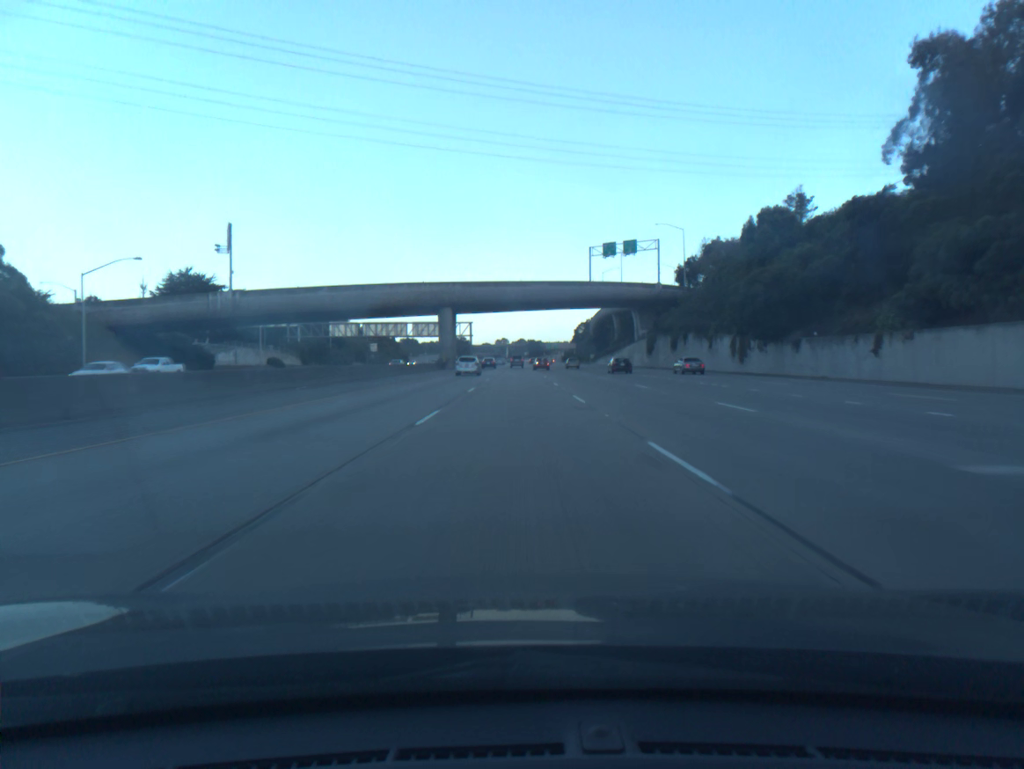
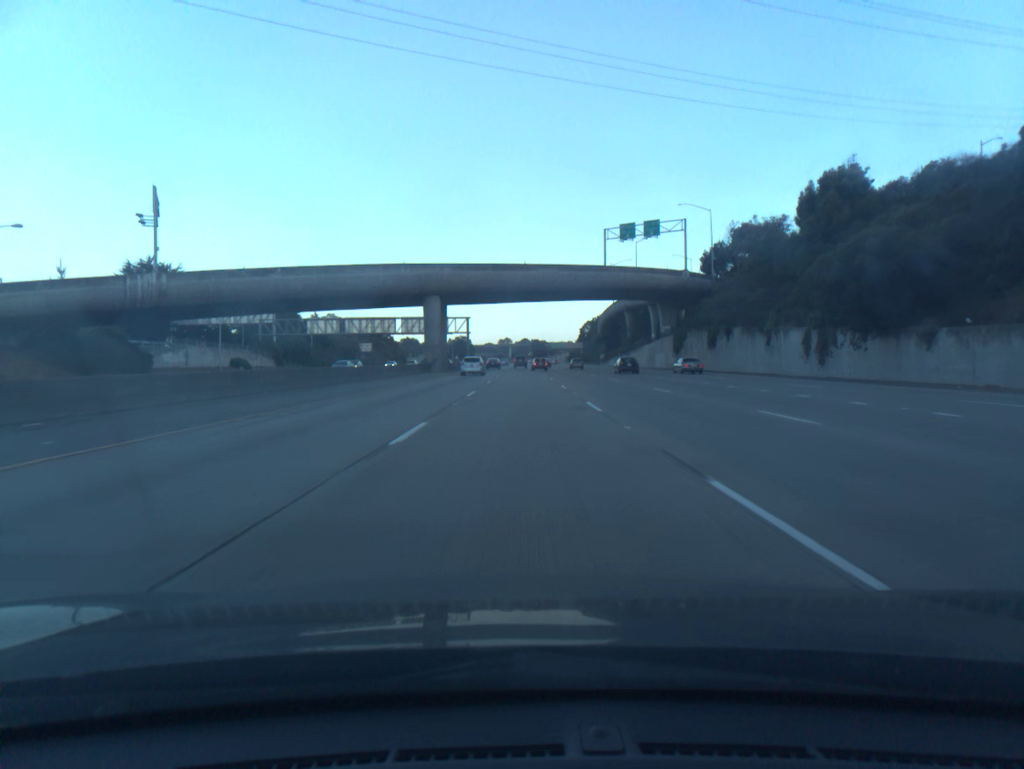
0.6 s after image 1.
(0.0, +18.0) m; 0°
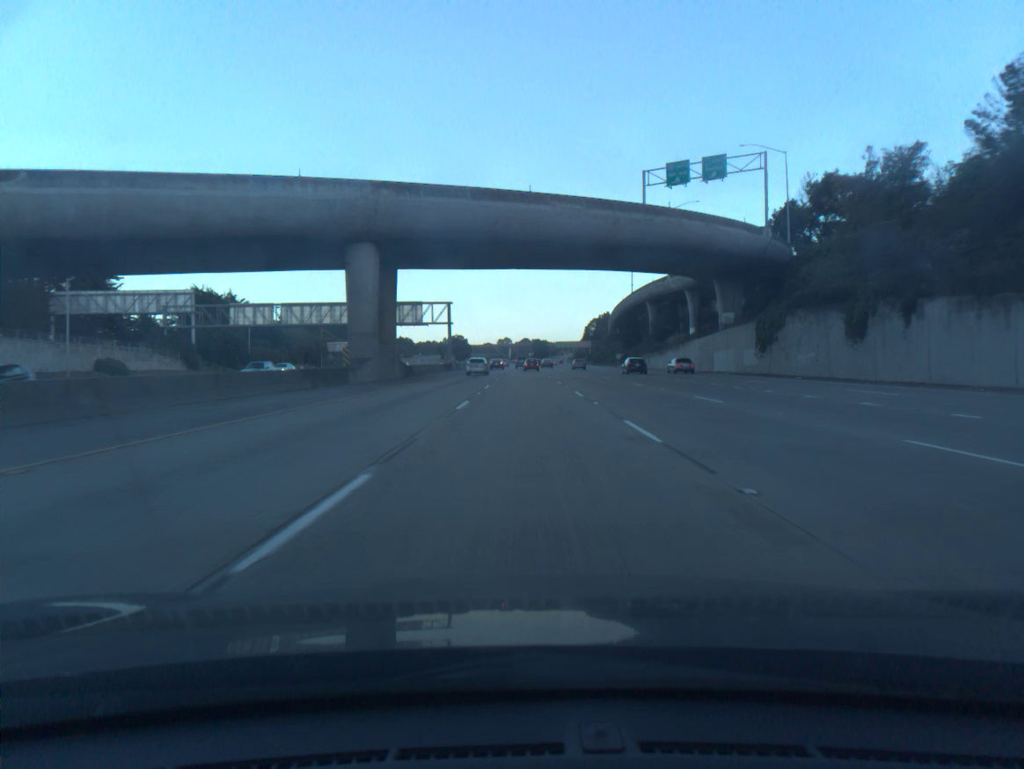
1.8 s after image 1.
(-0.1, +36.1) m; 0°
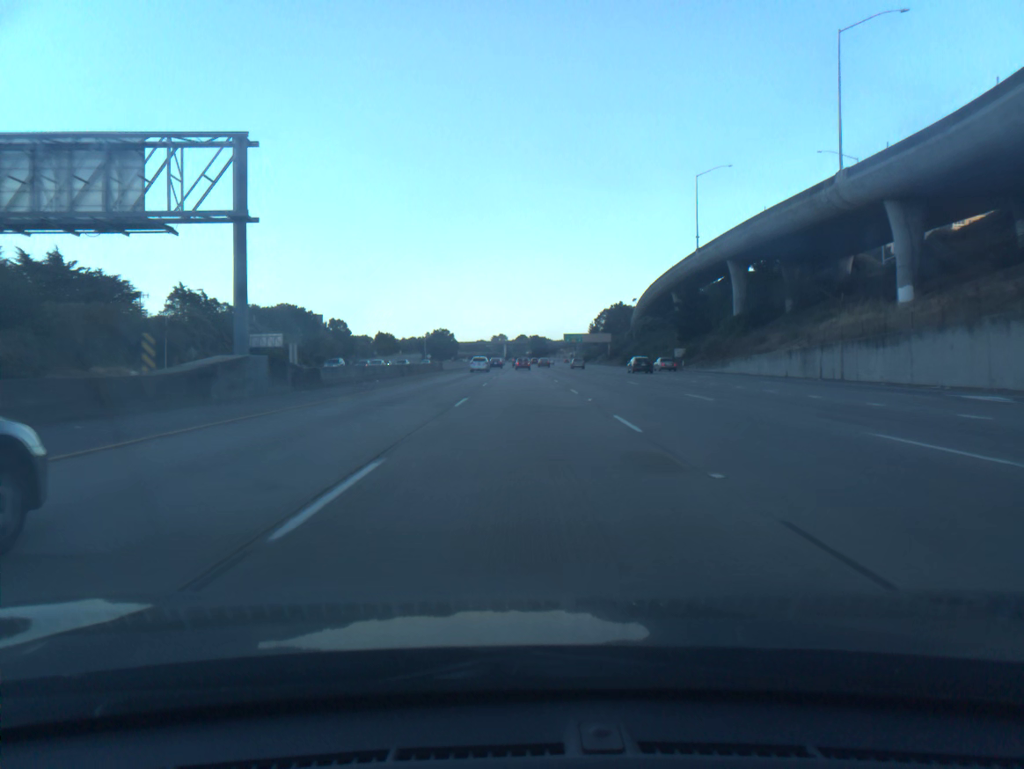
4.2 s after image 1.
(+0.3, +72.2) m; 0°
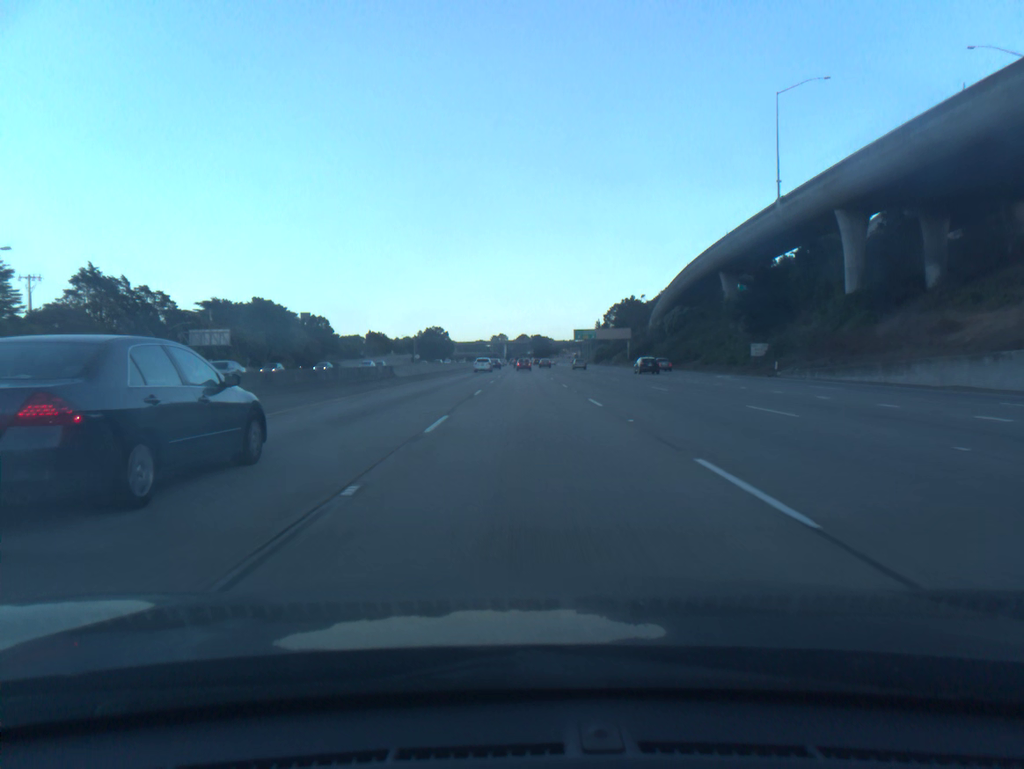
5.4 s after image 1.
(-0.1, +36.3) m; 0°
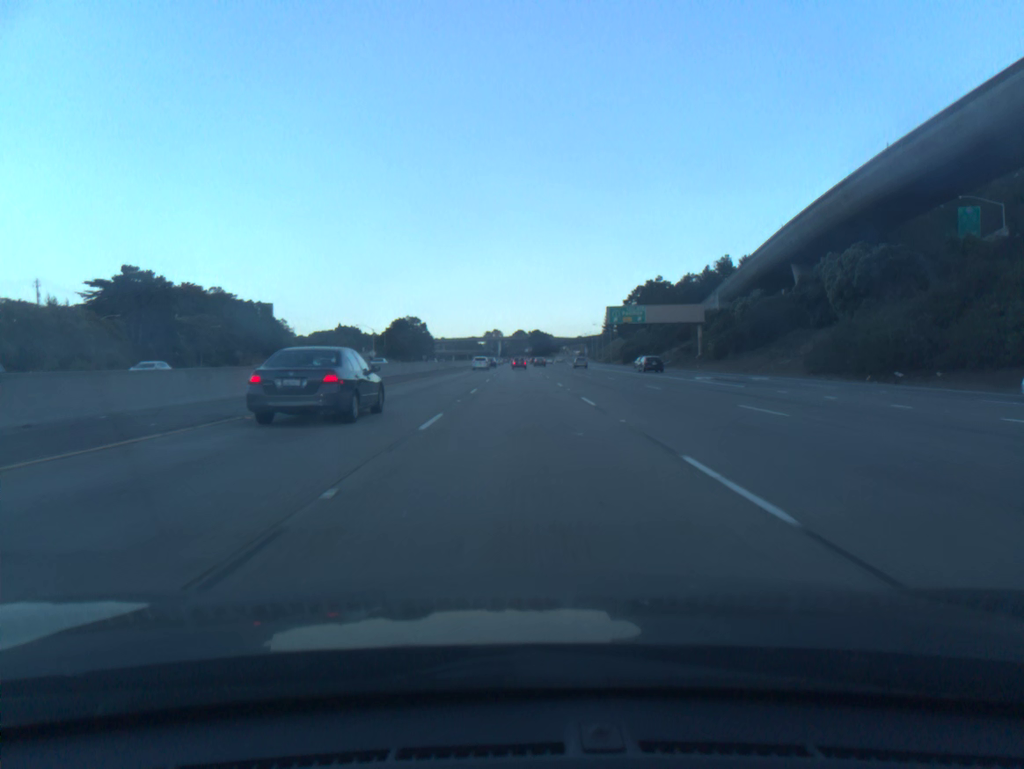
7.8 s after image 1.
(+0.1, +73.0) m; 0°
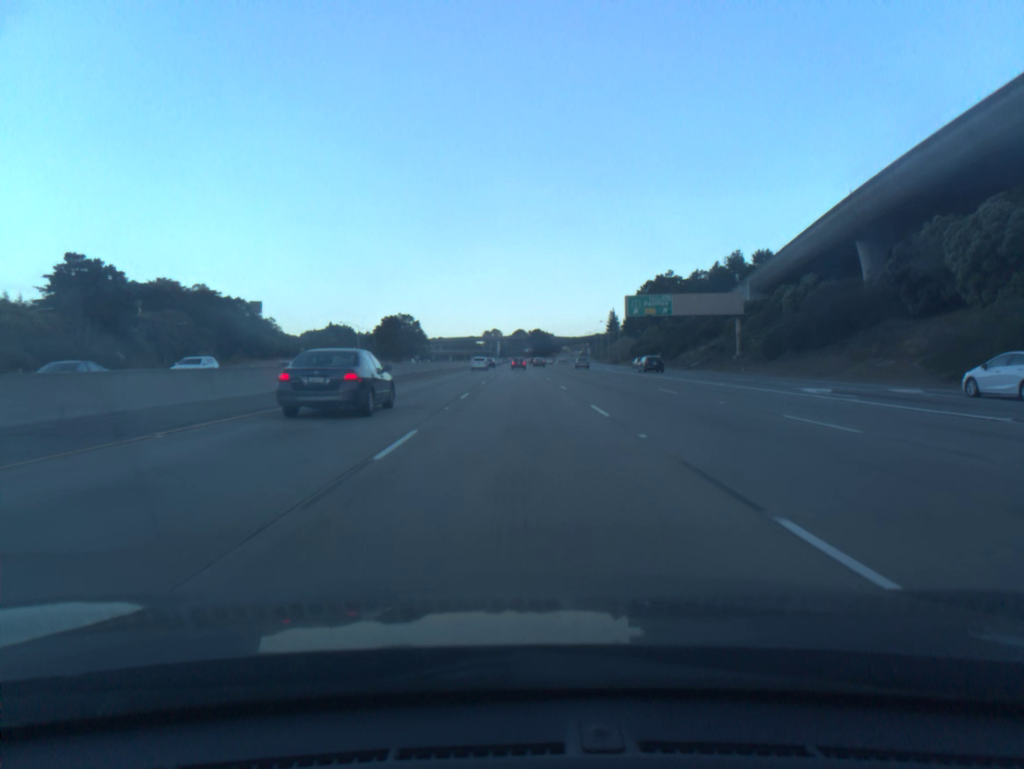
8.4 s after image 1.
(0.0, +18.4) m; 0°
